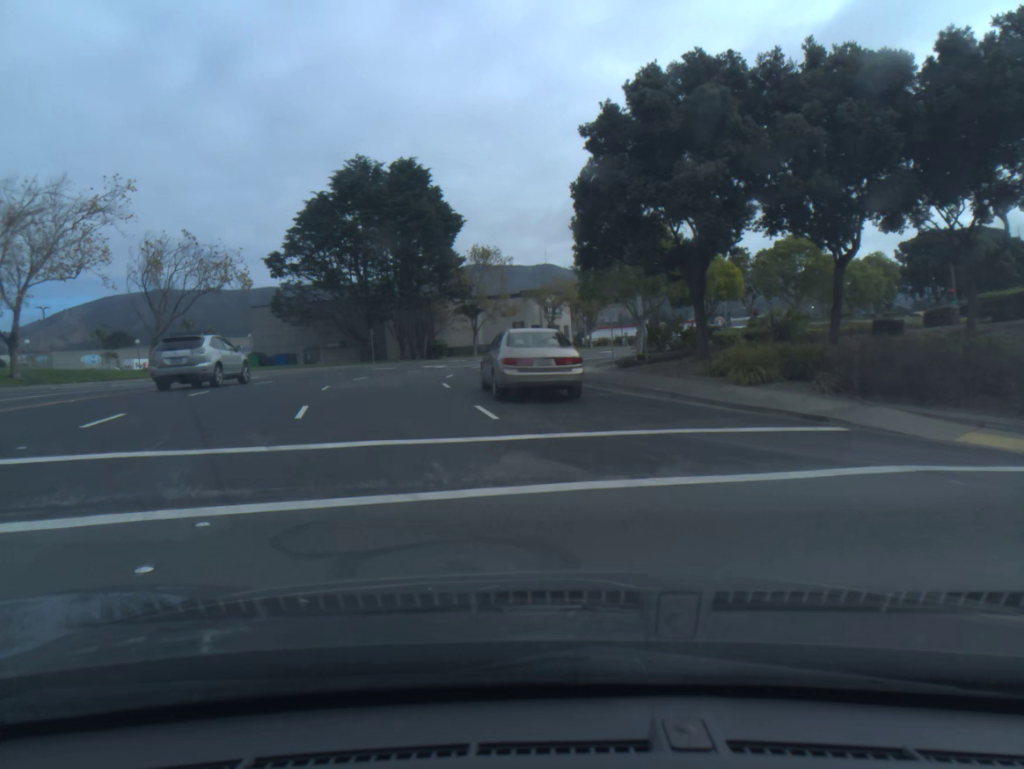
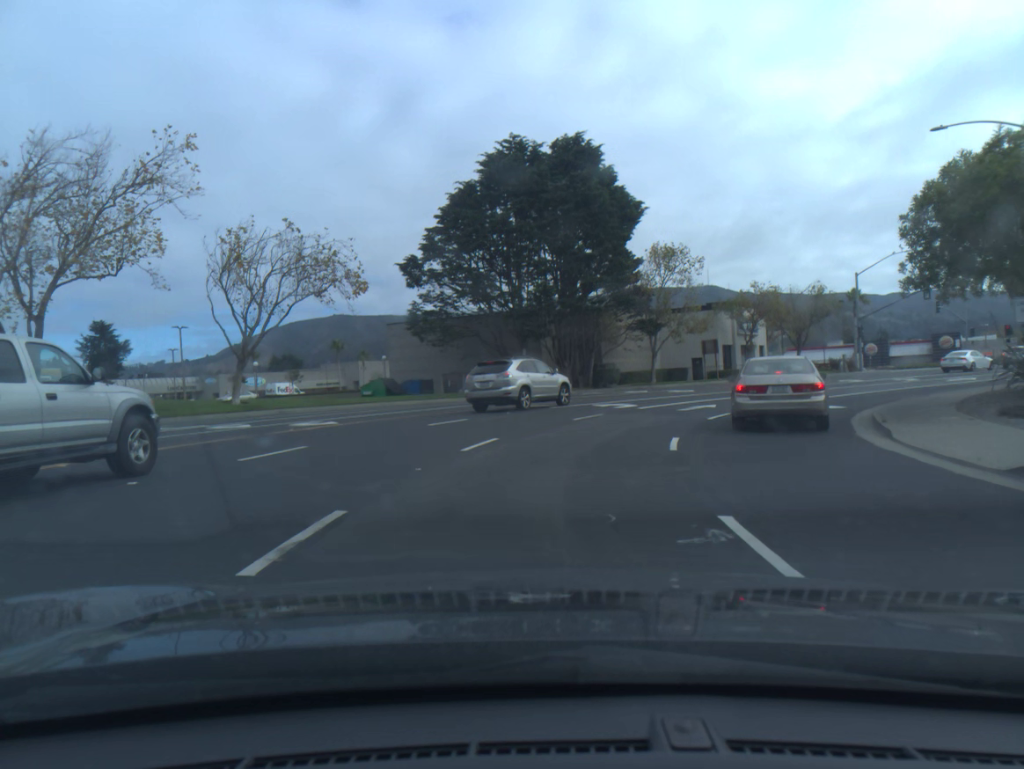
(-1.9, +15.7) m; -9°
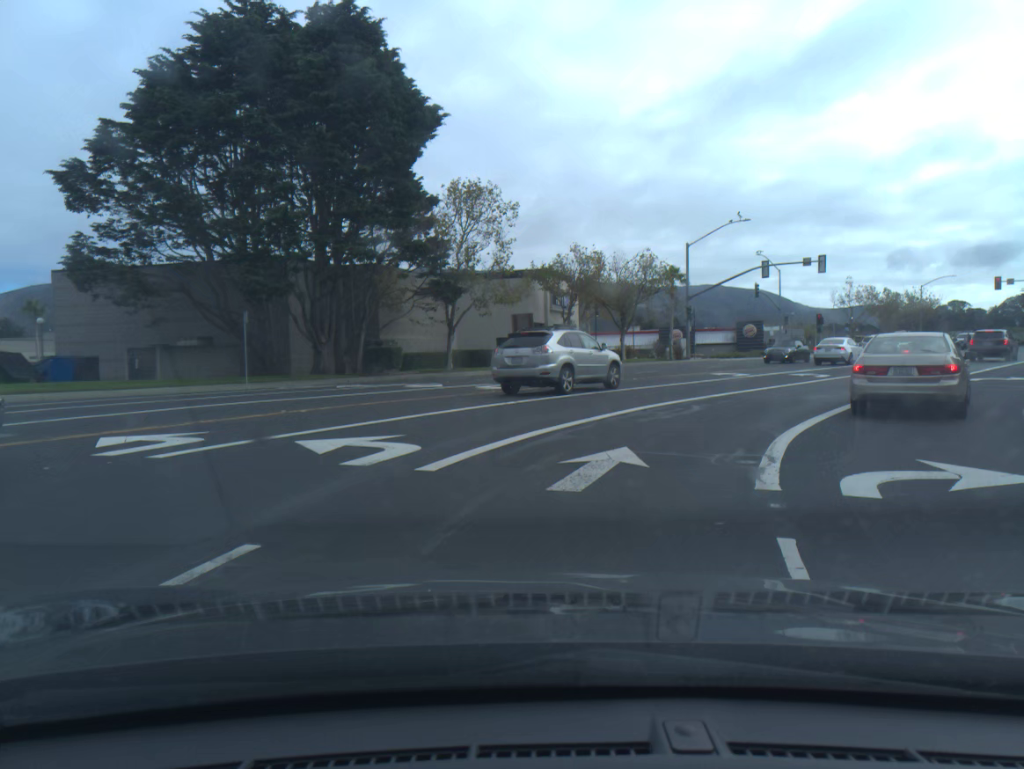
(+2.0, +16.4) m; +17°
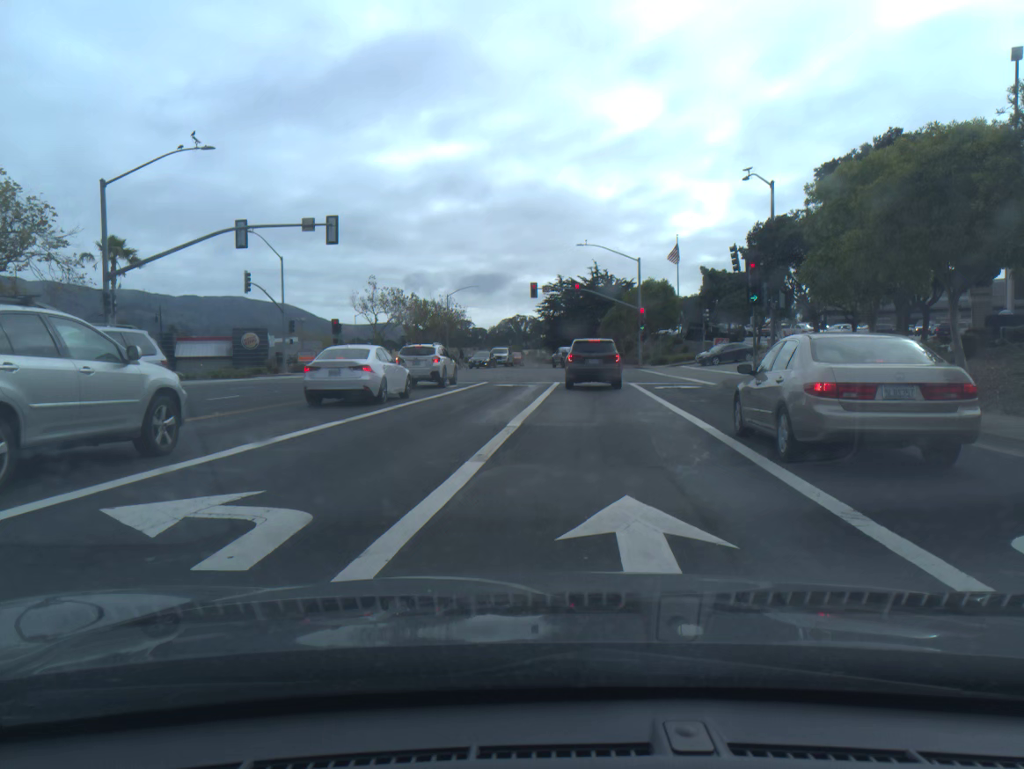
(+8.1, +23.5) m; +33°
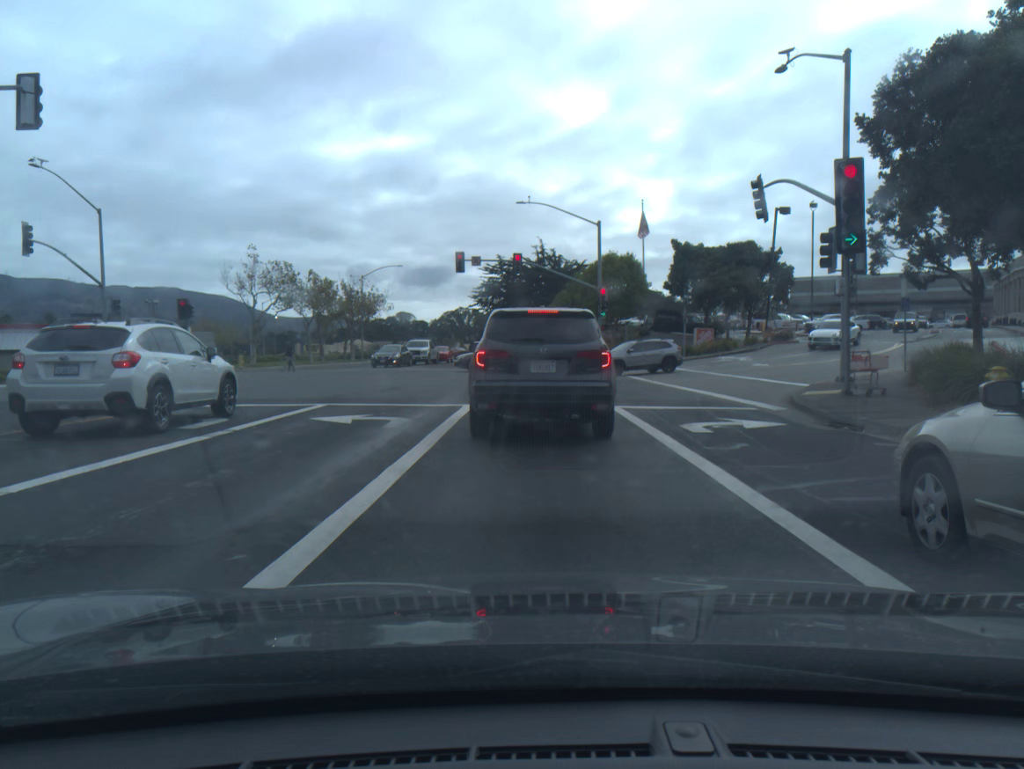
(+0.8, +17.0) m; +3°
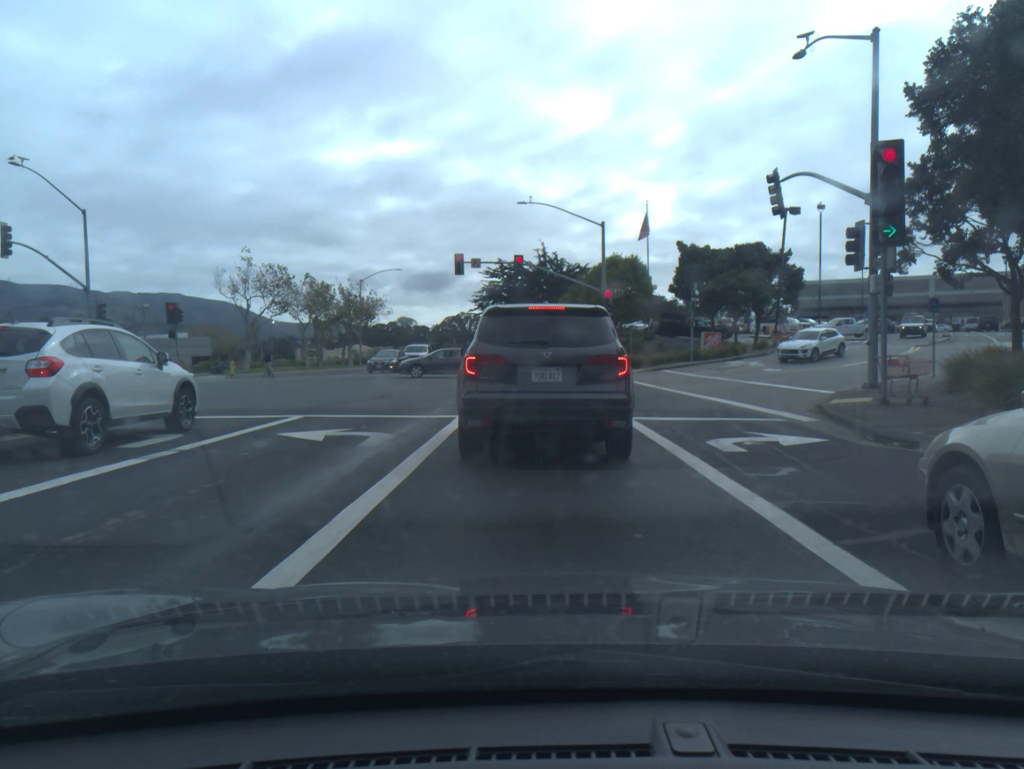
(0.0, +1.8) m; 0°
